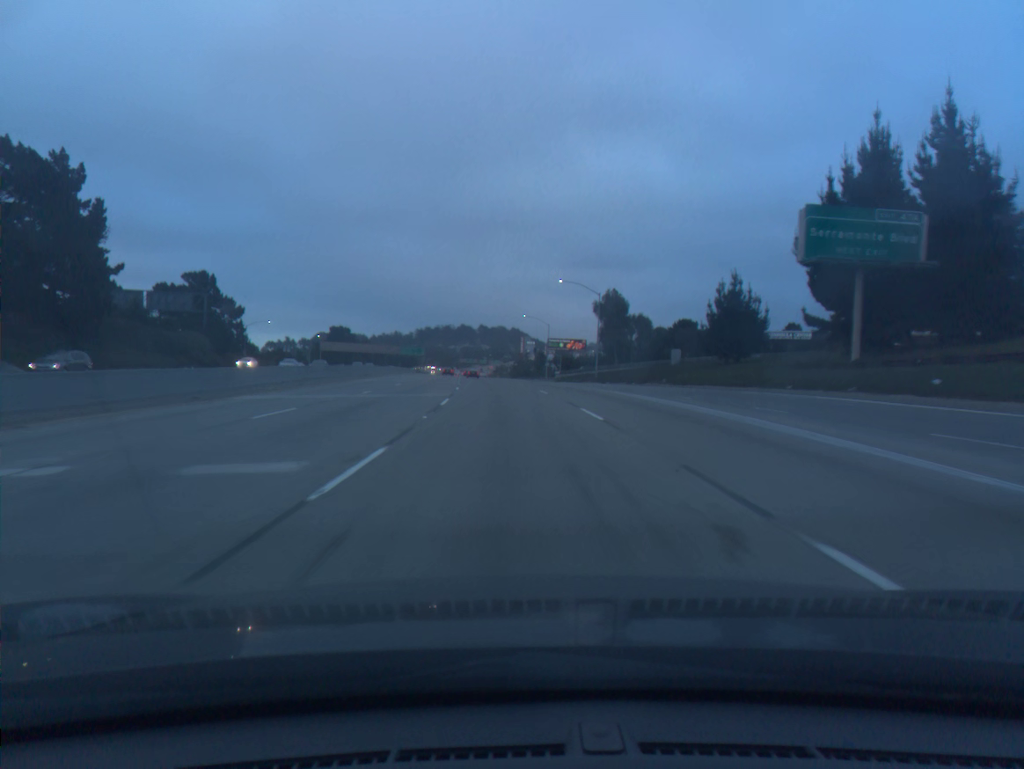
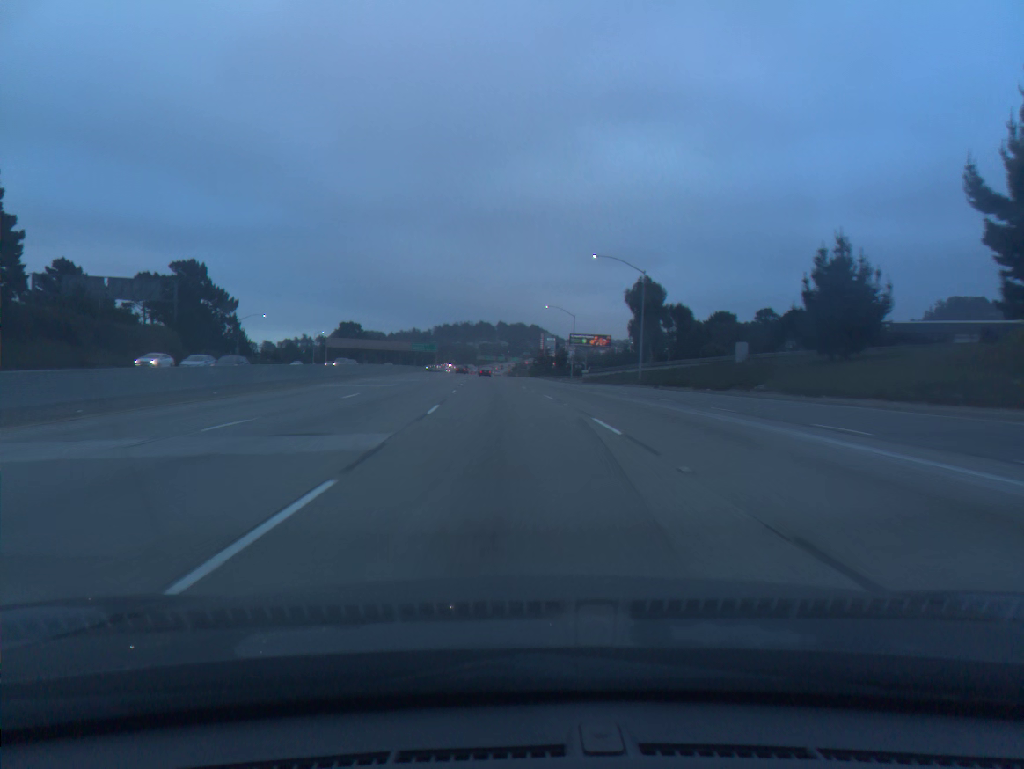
(-0.2, +17.7) m; -1°
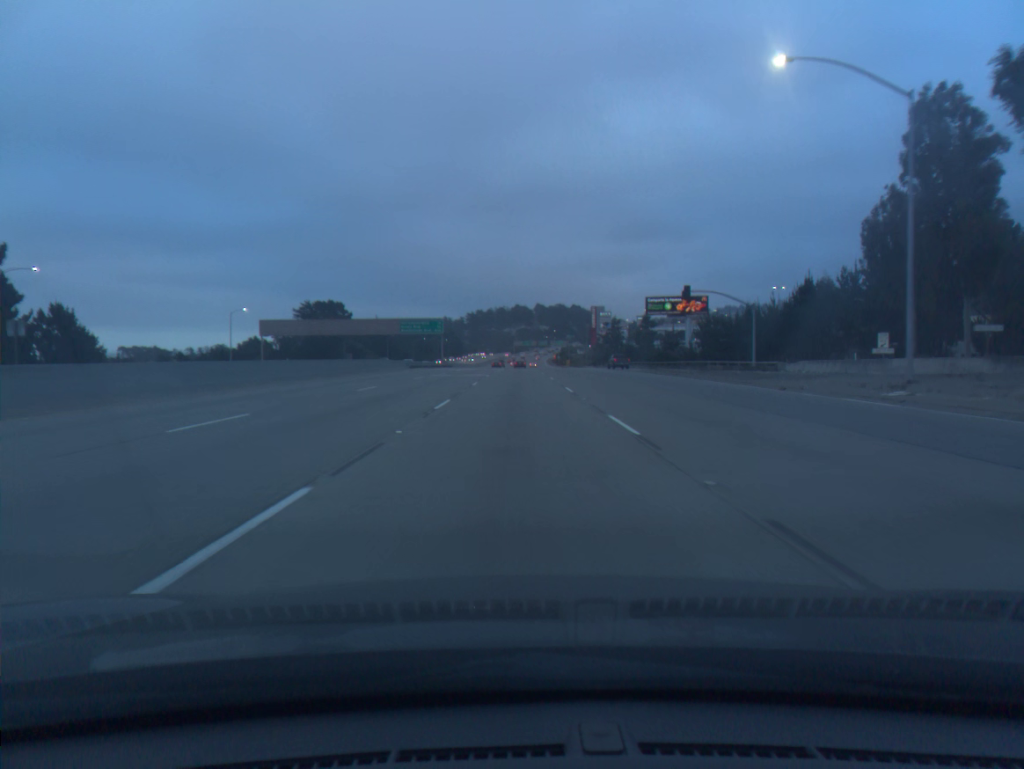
(-3.4, +88.3) m; -3°
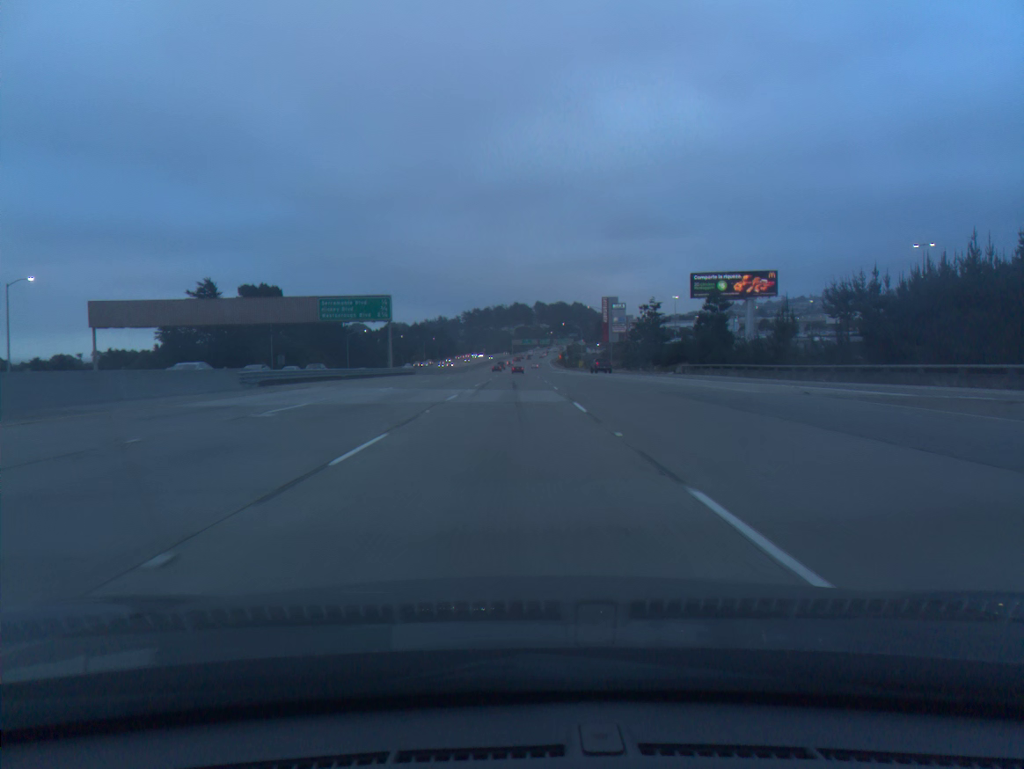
(+0.3, +52.6) m; 0°
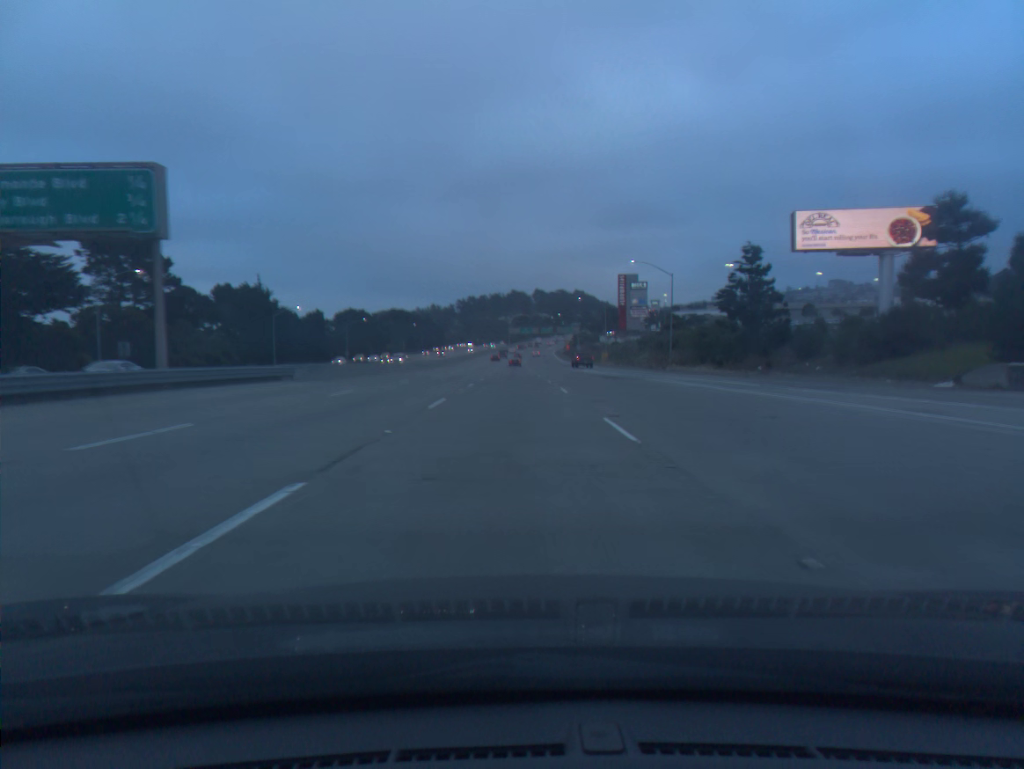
(-0.1, +52.4) m; 0°
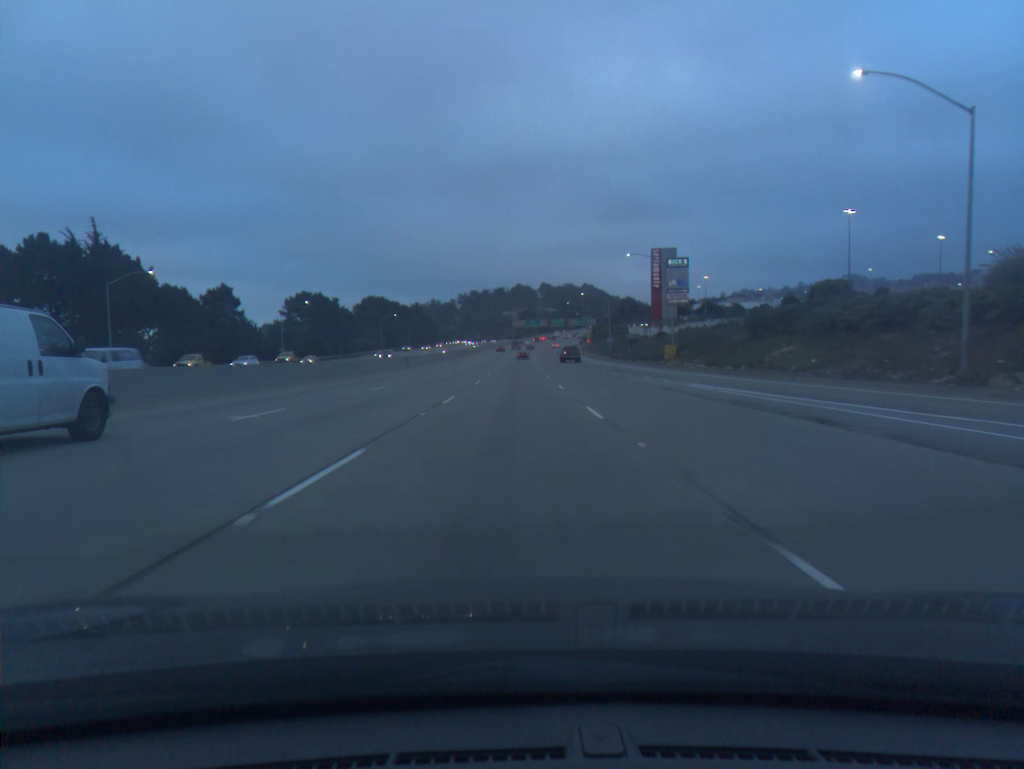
(-0.1, +52.6) m; 0°
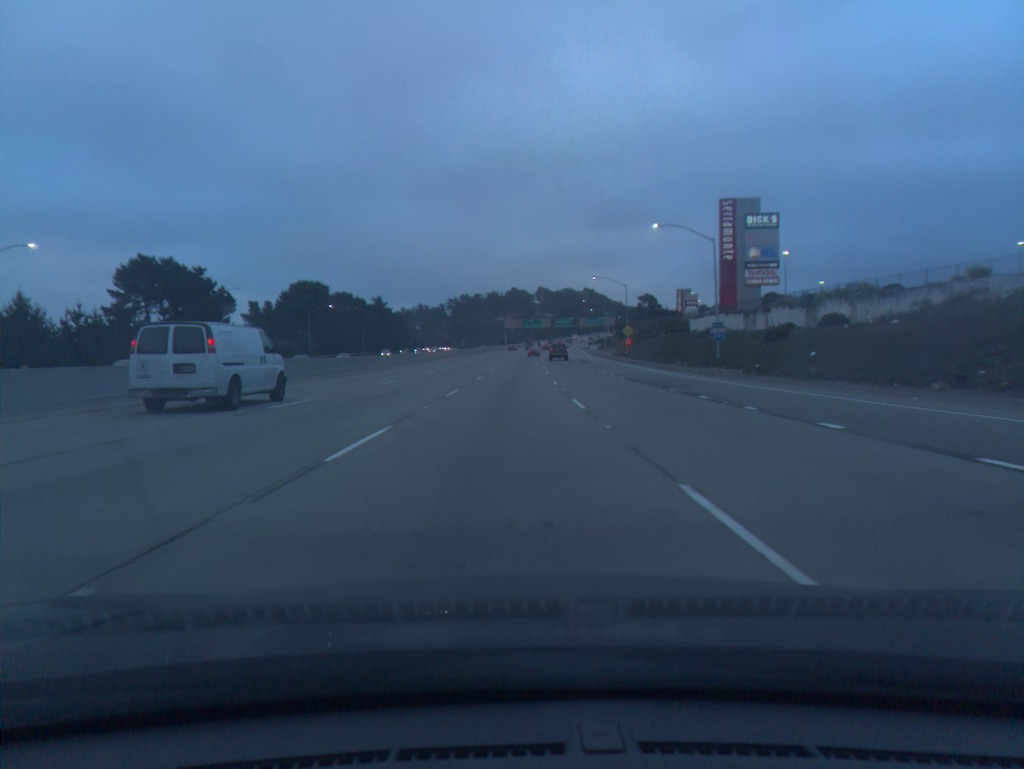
(+0.3, +70.3) m; 0°
